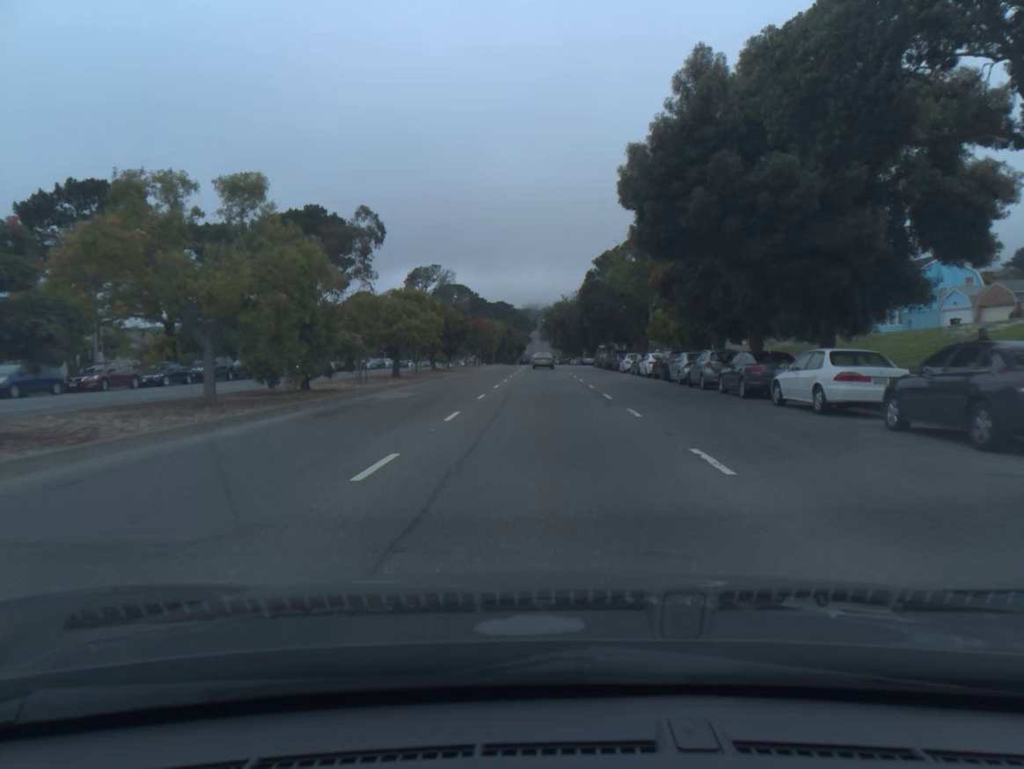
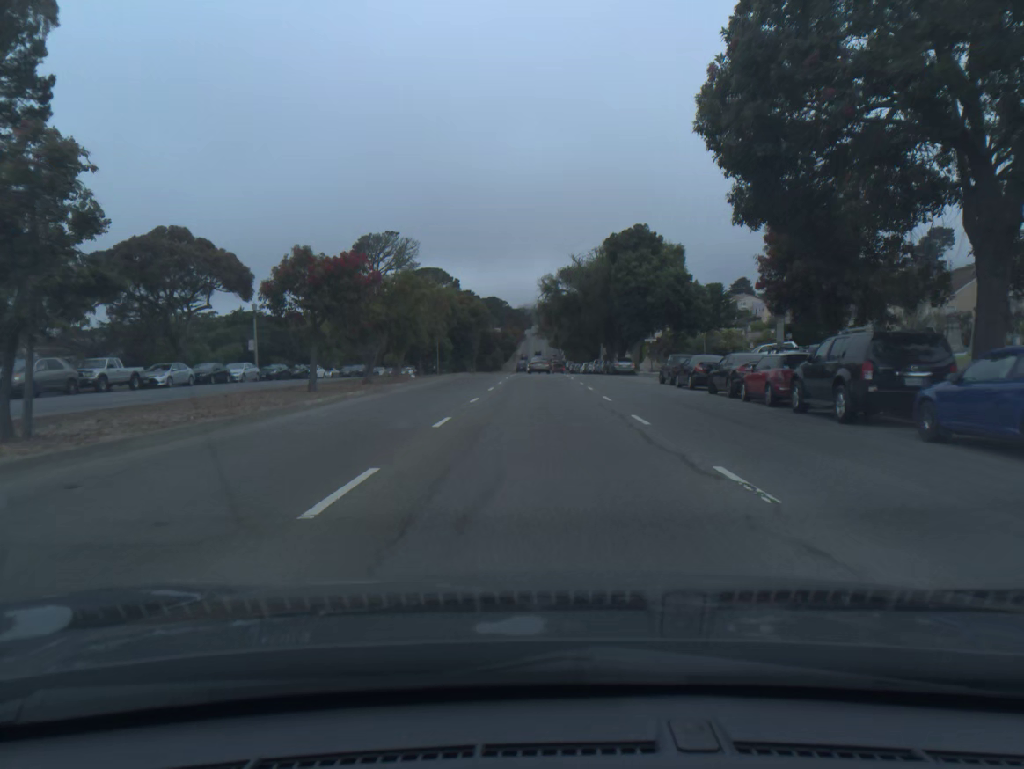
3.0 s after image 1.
(0.0, +52.1) m; 0°
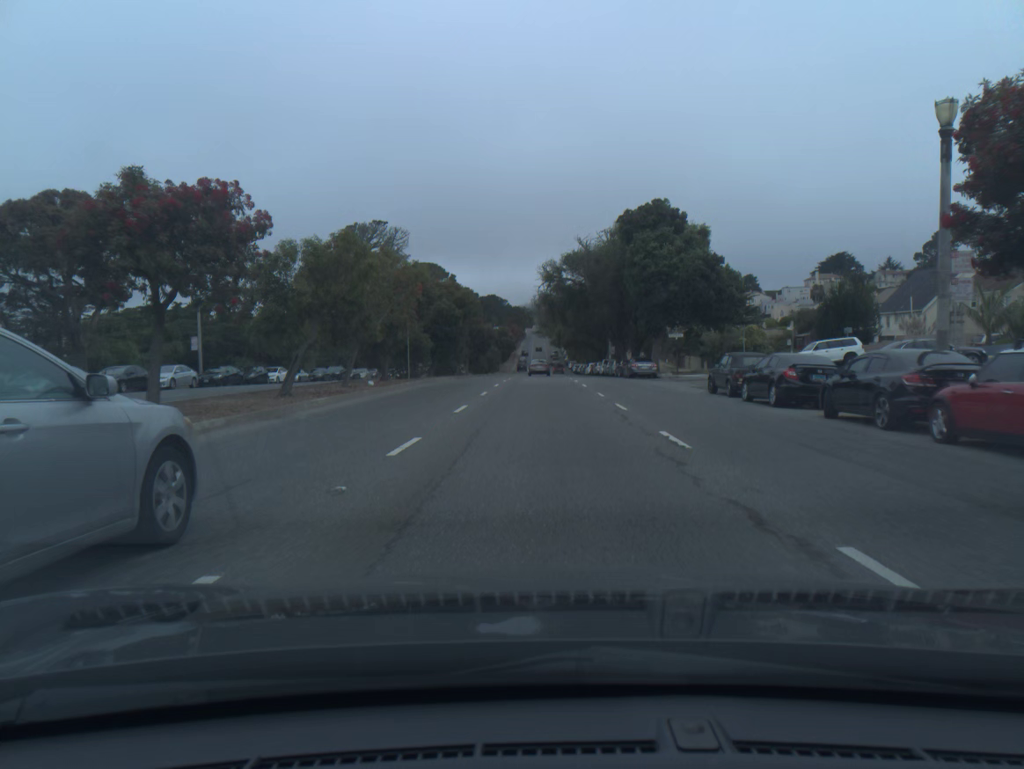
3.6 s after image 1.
(0.0, +11.0) m; 0°
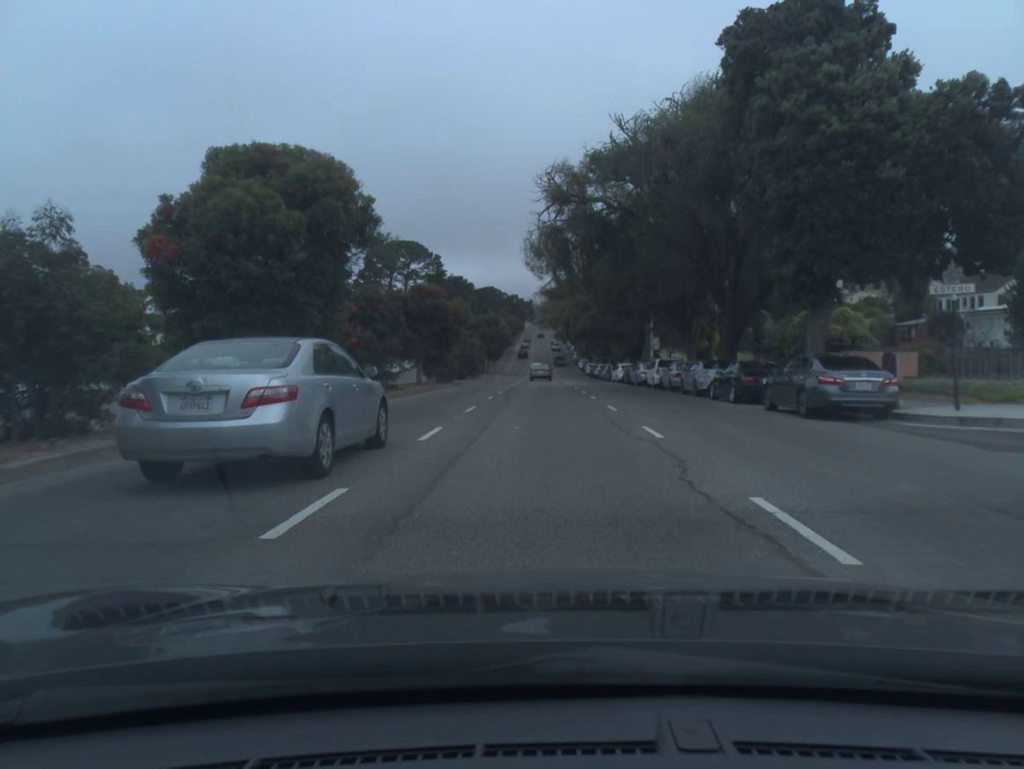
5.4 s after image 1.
(0.0, +33.8) m; 0°
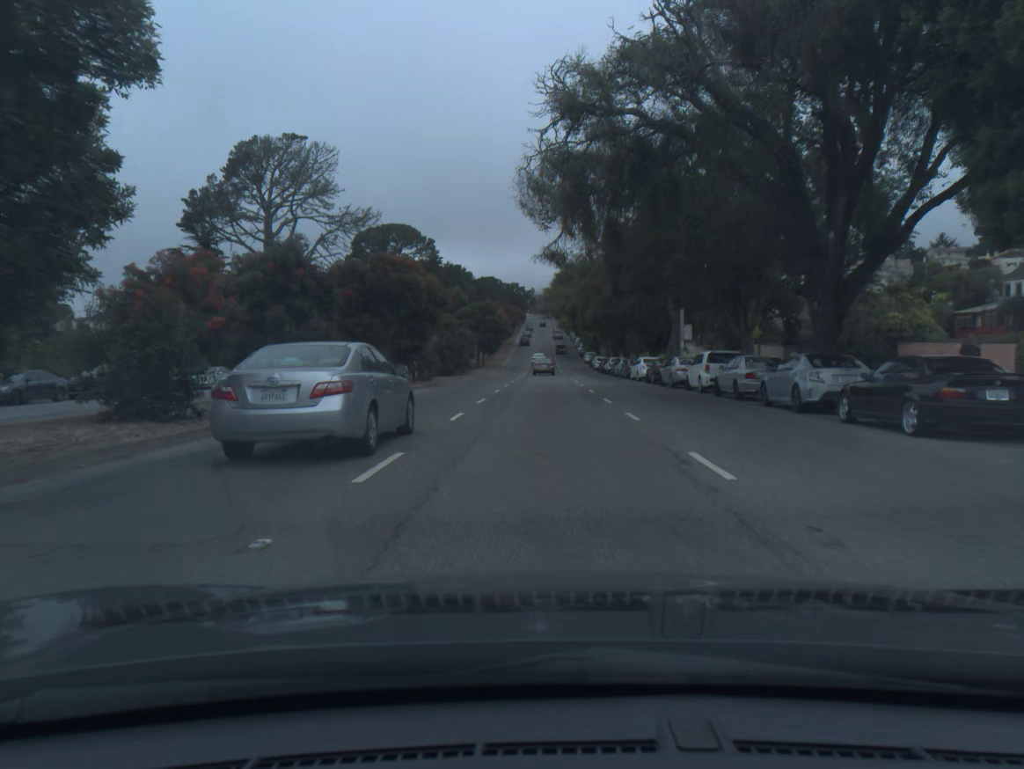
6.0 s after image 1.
(0.0, +11.6) m; 0°
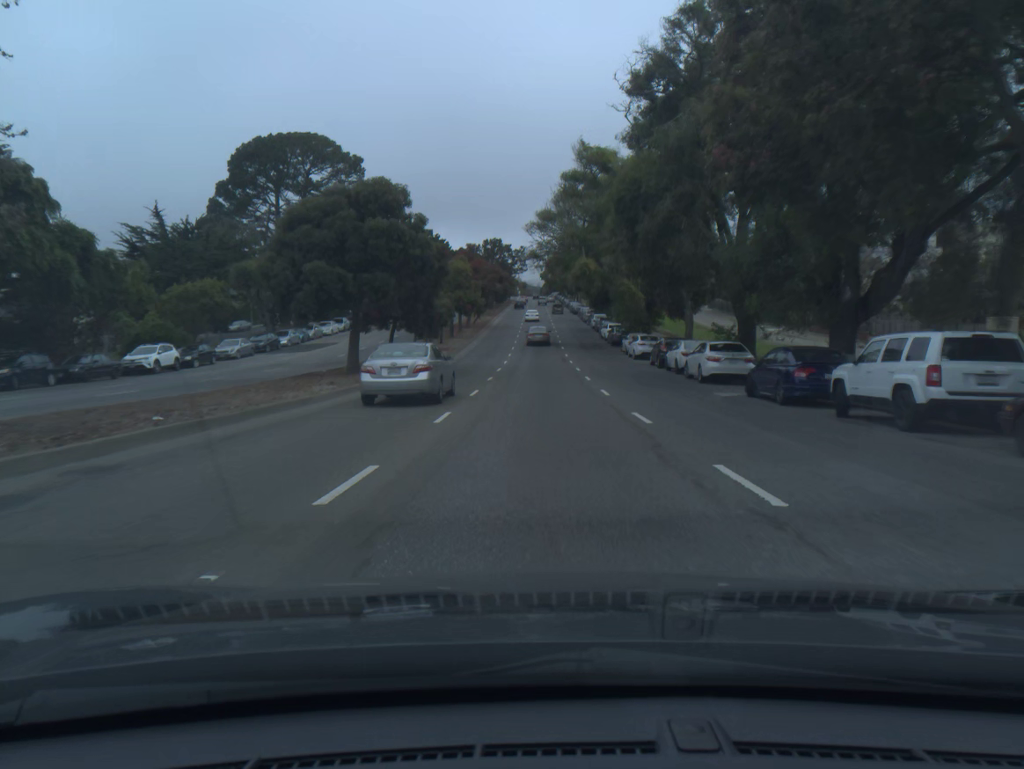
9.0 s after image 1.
(+0.2, +59.1) m; 0°
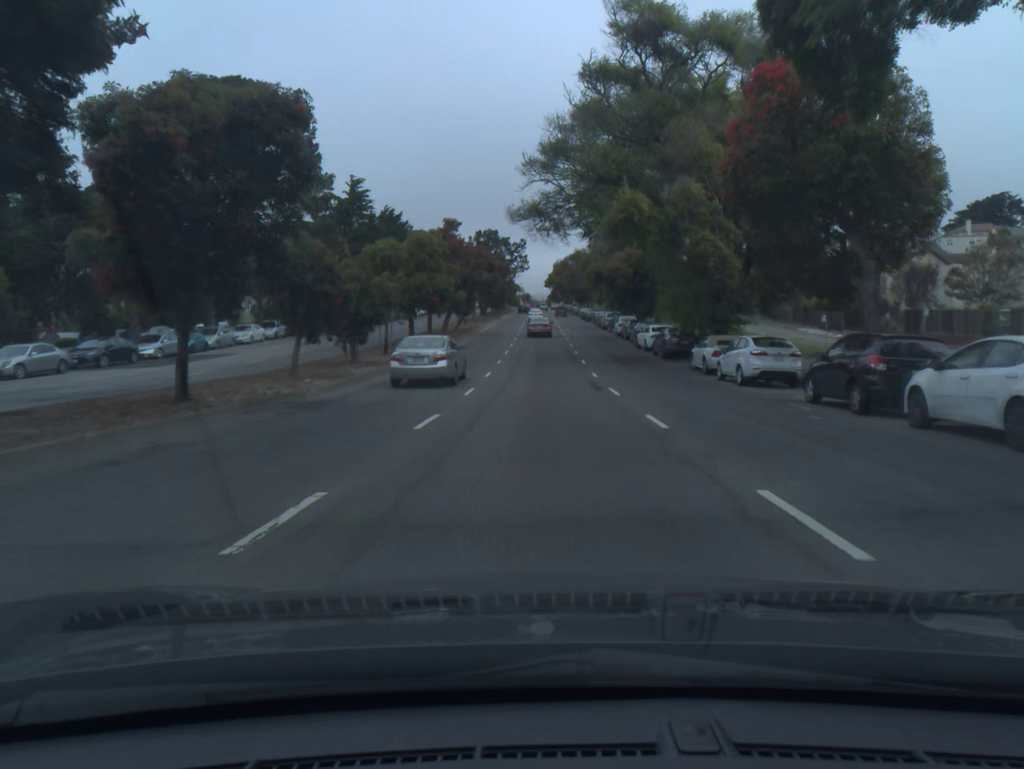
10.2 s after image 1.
(-0.1, +24.0) m; 0°
